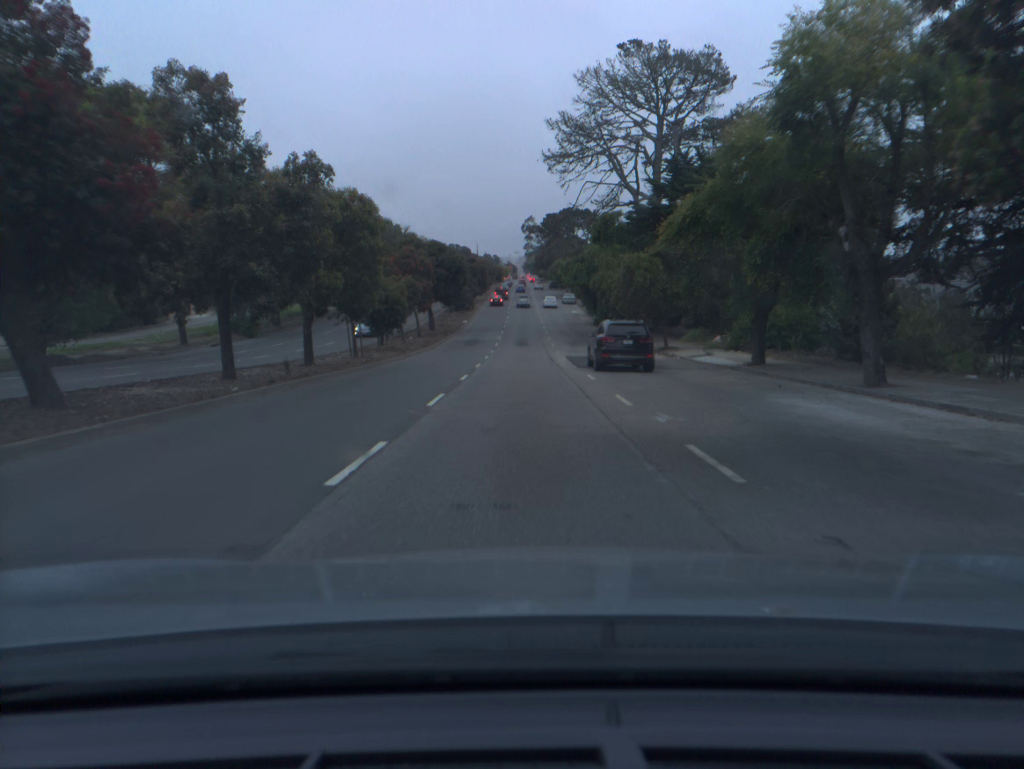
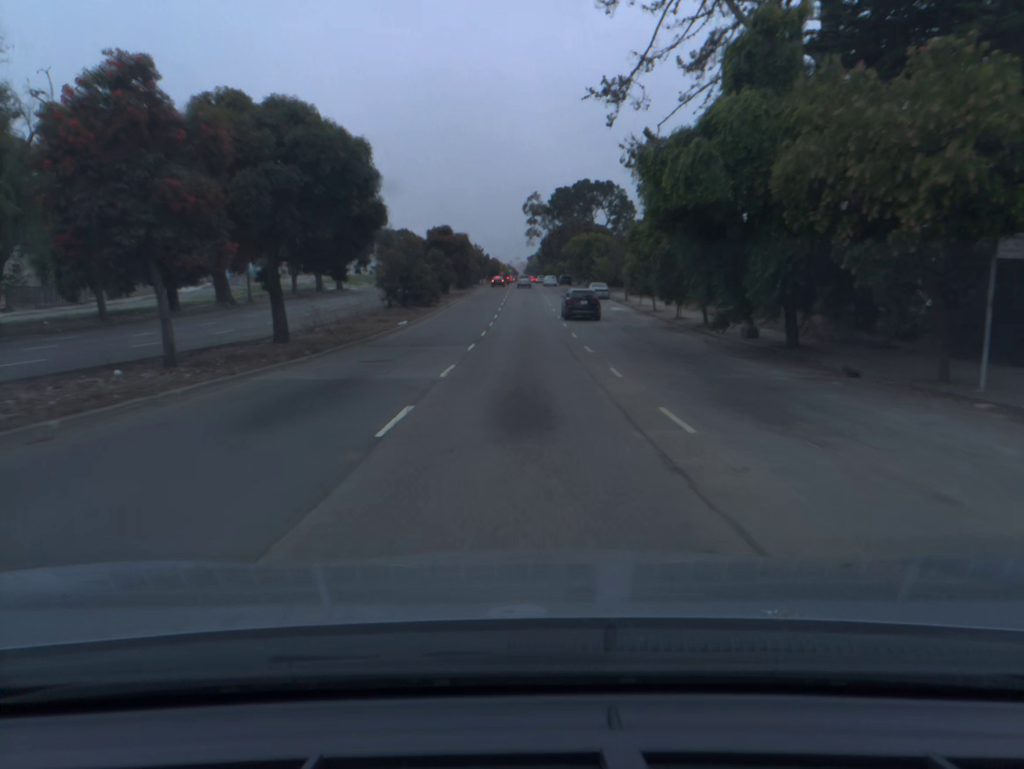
(0.0, +41.3) m; 0°
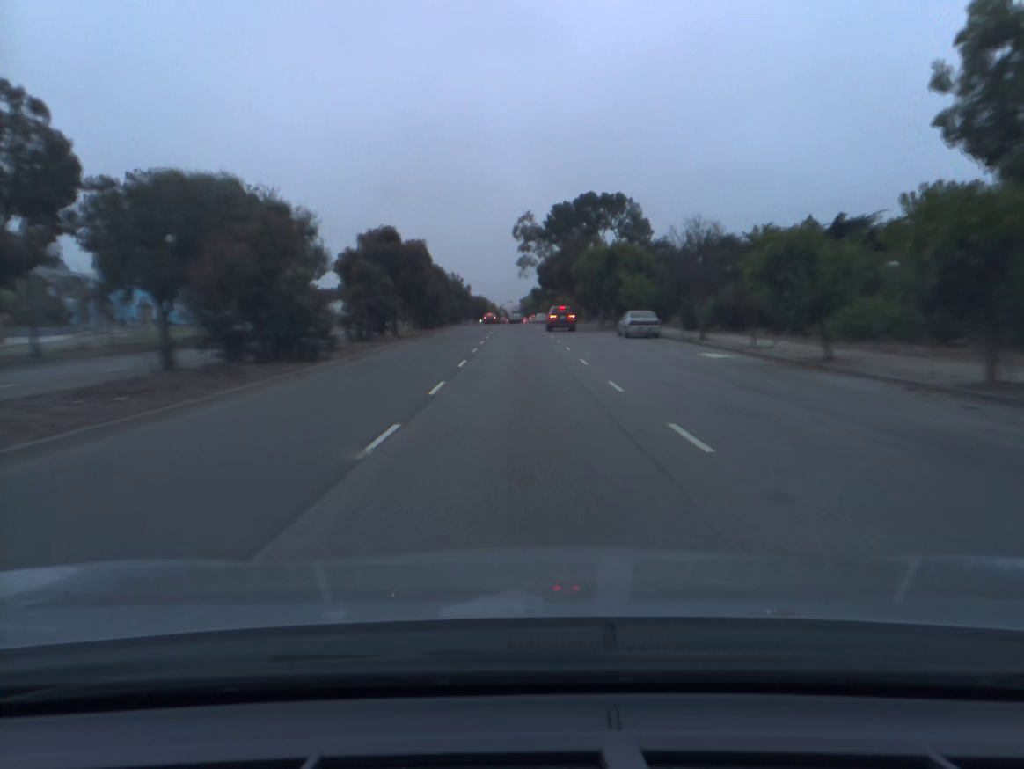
(+0.2, +30.1) m; +1°
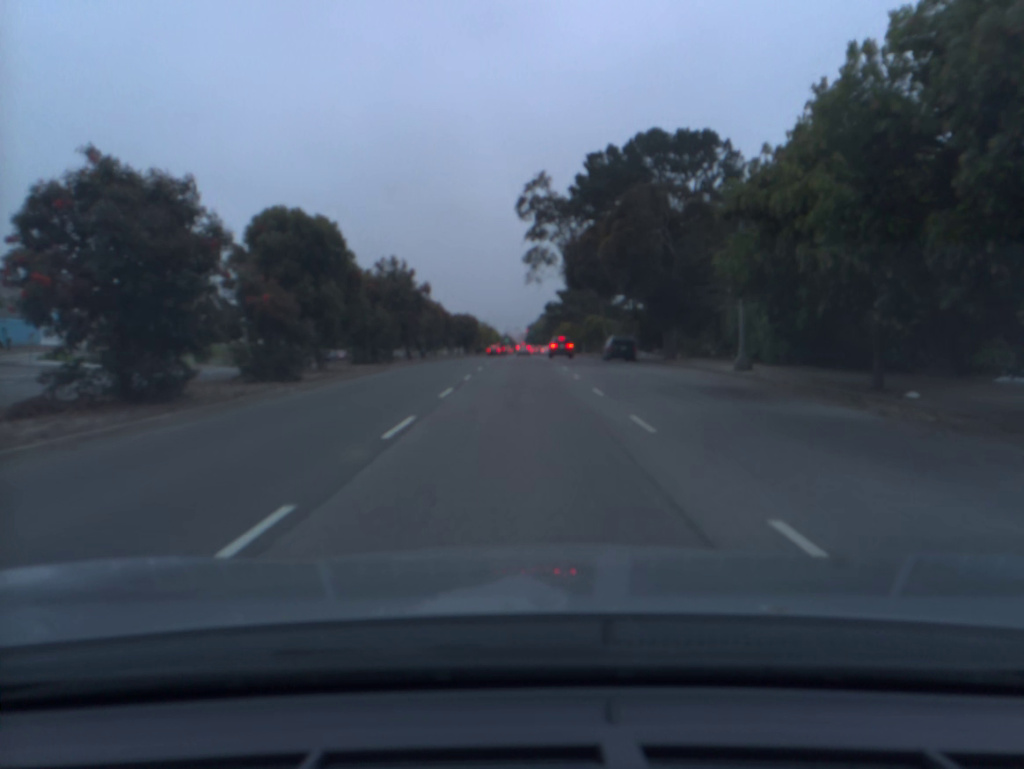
(-0.1, +47.8) m; 0°
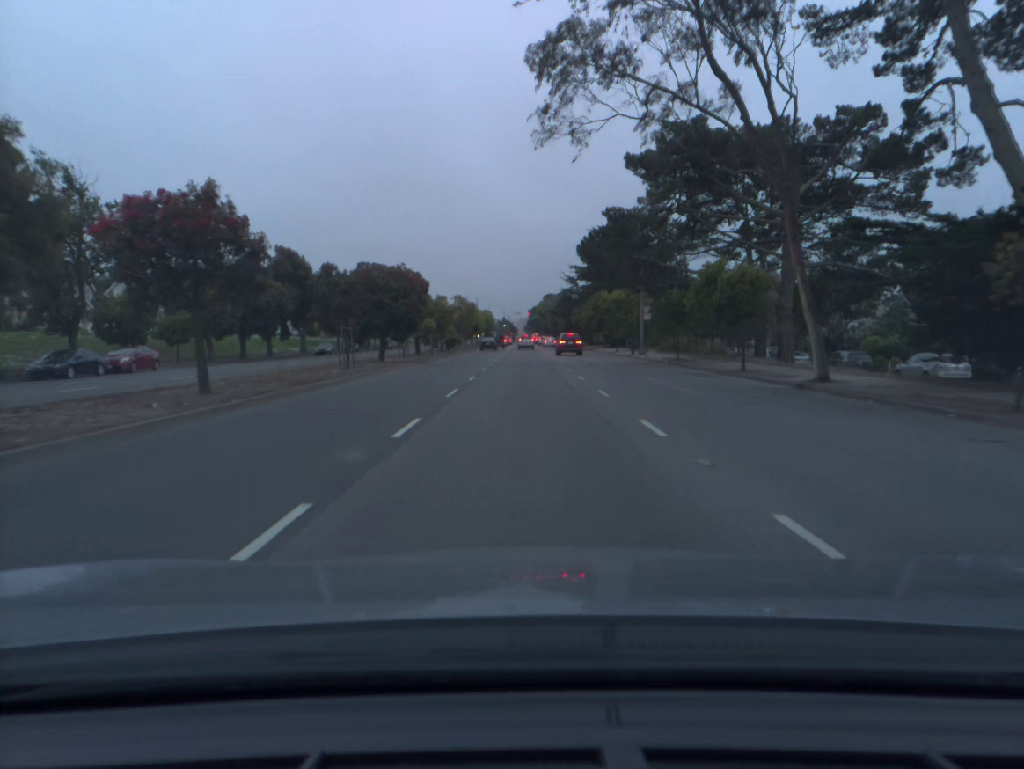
(-0.1, +50.0) m; 0°
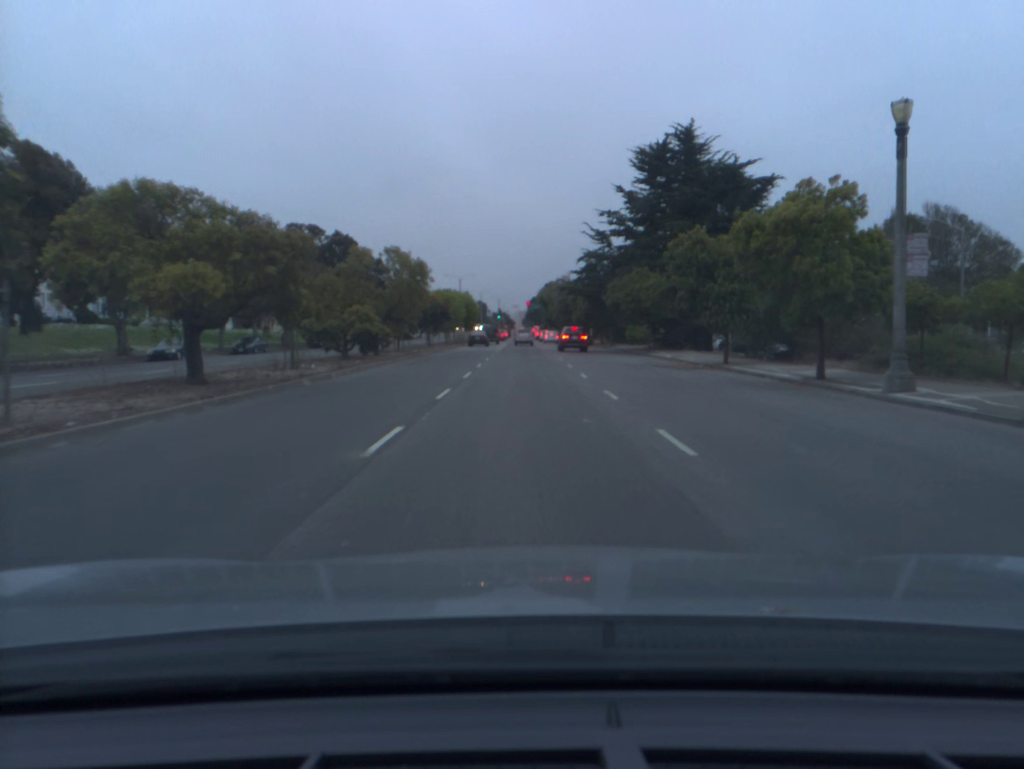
(+0.1, +38.5) m; 0°
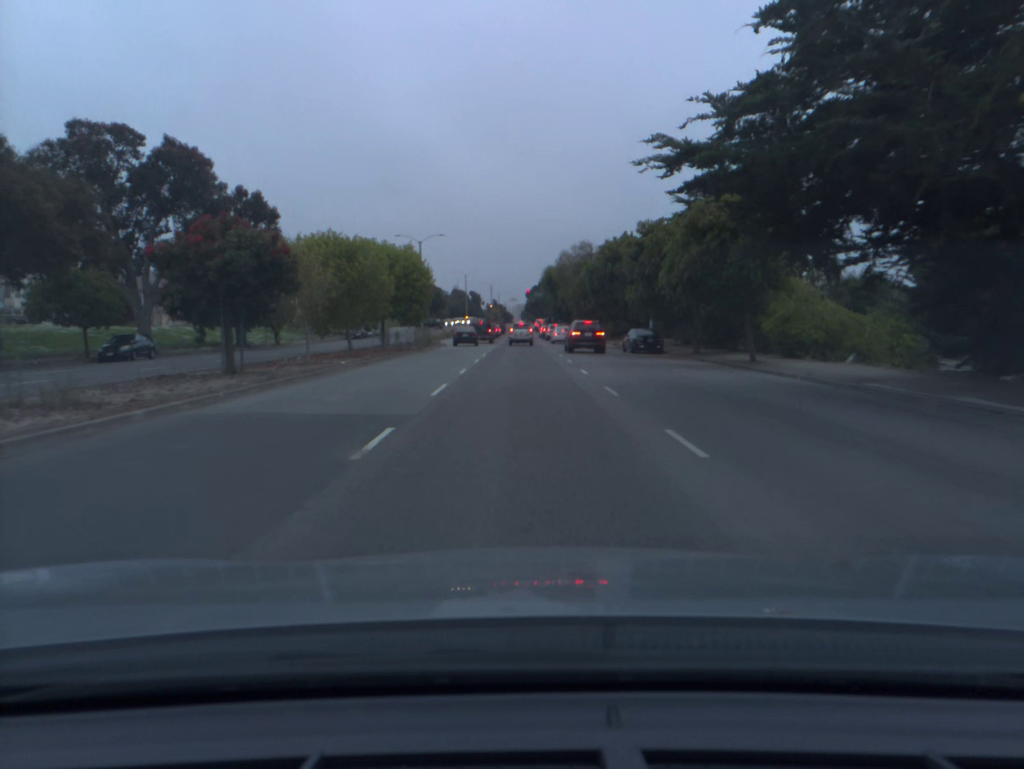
(+0.1, +43.8) m; 0°
